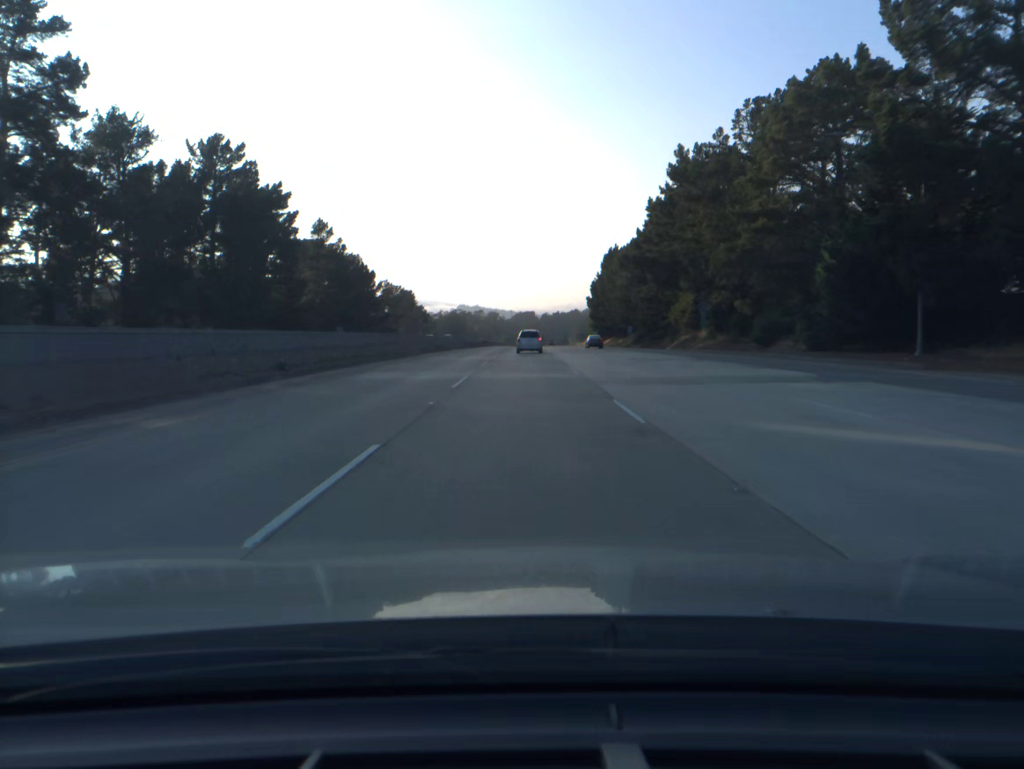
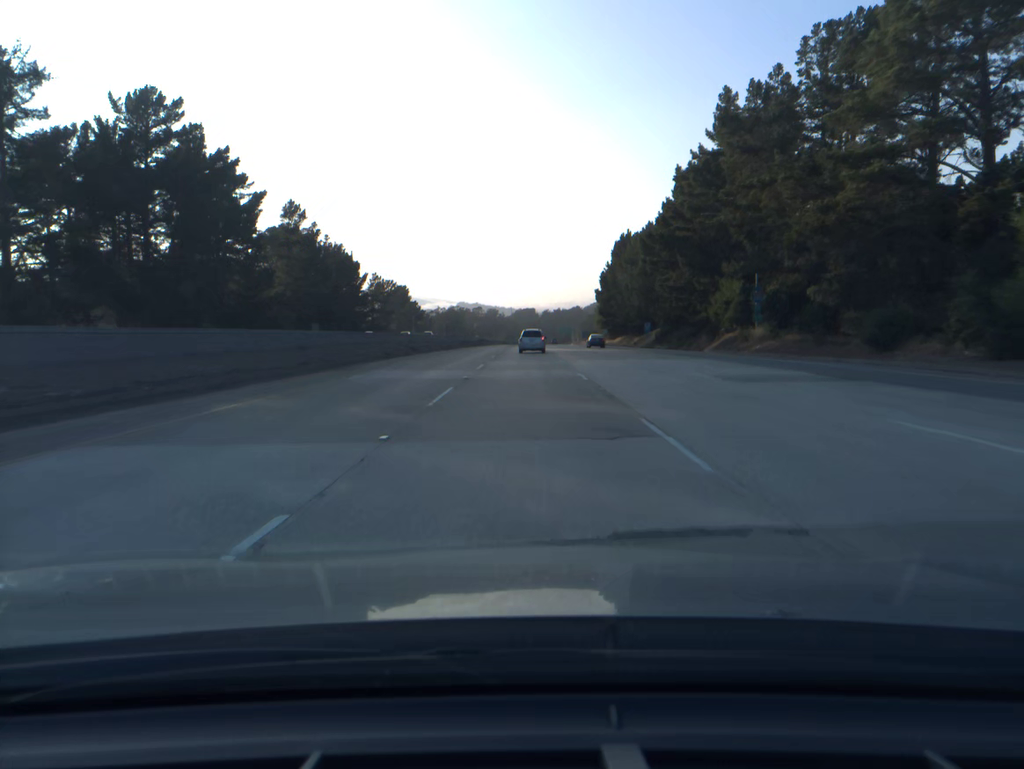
(0.0, +18.6) m; 0°
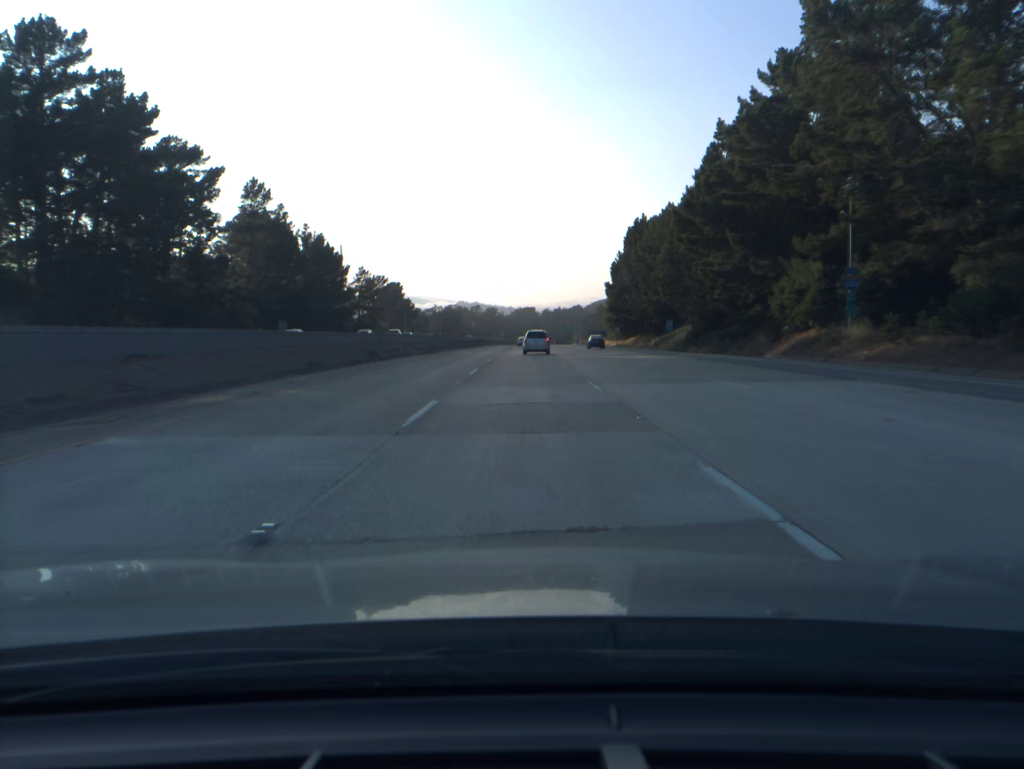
(0.0, +18.5) m; 0°
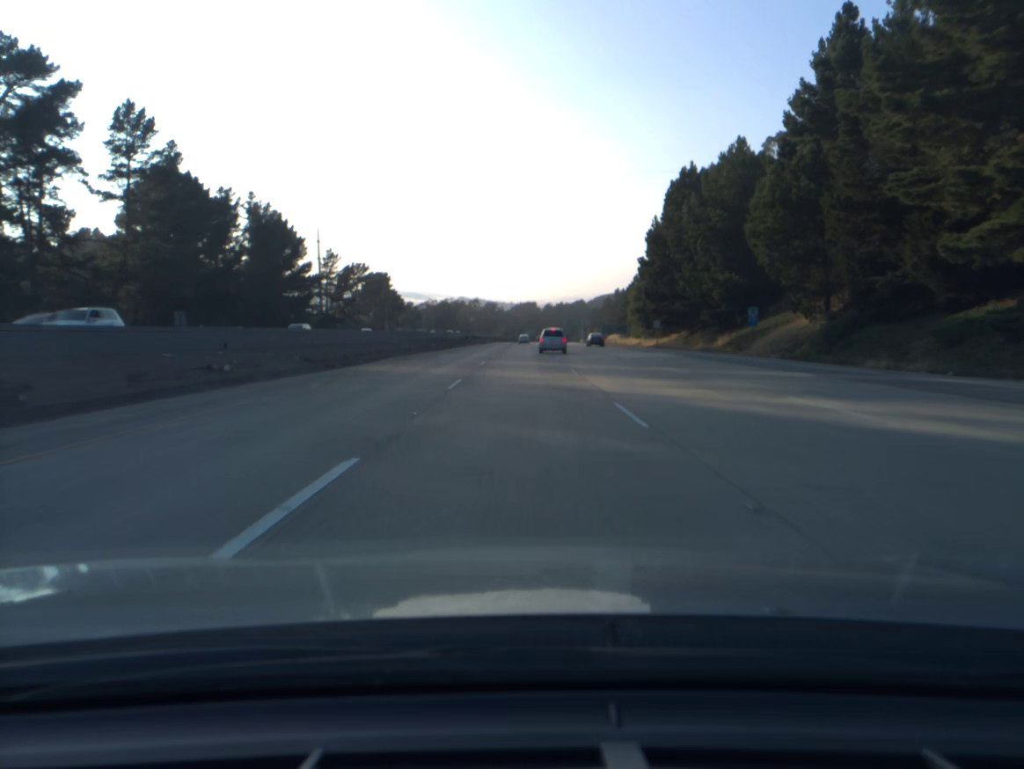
(0.0, +36.7) m; 0°
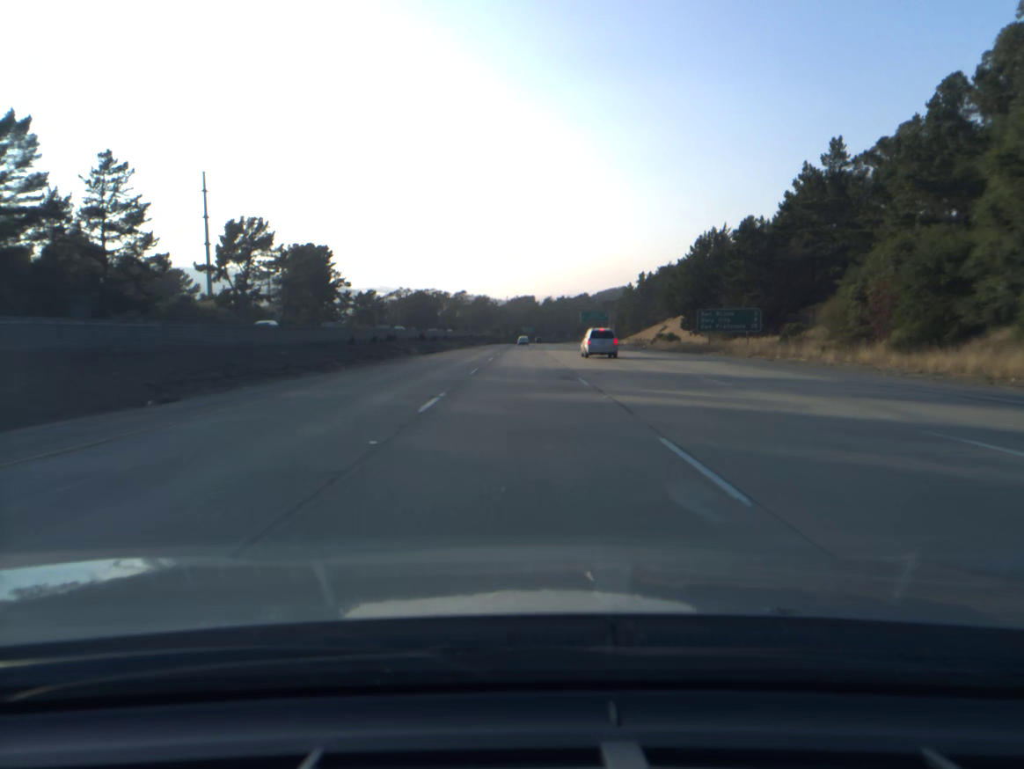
(0.0, +92.6) m; 0°
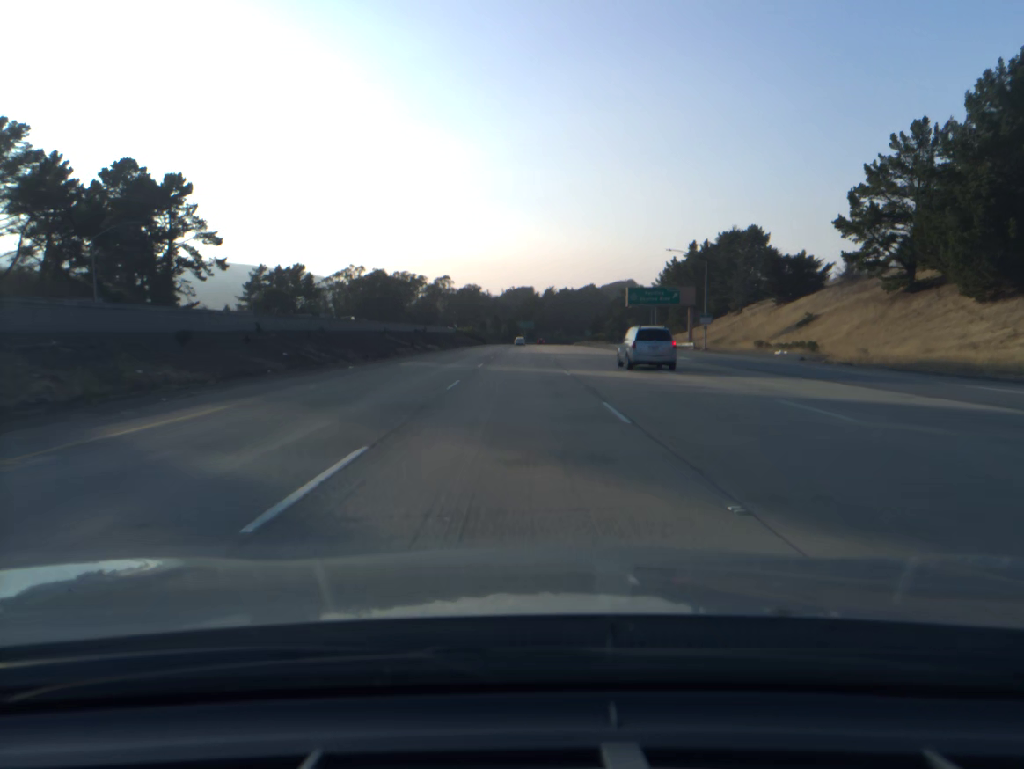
(+0.2, +96.2) m; 0°
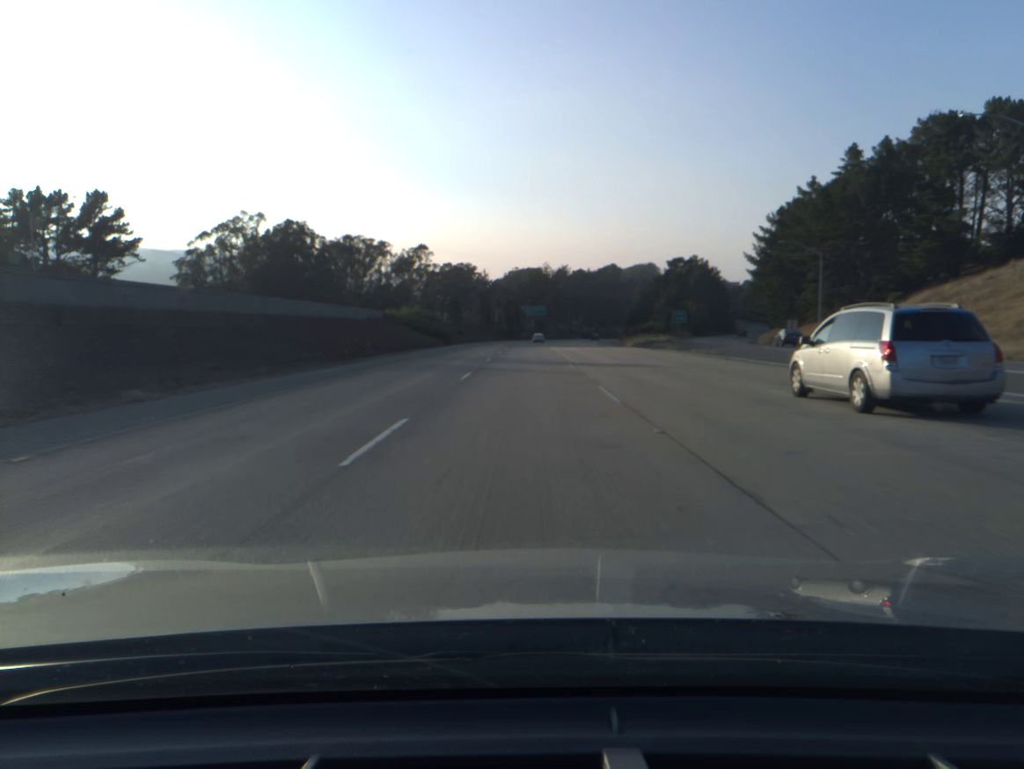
(-0.2, +99.6) m; 0°
